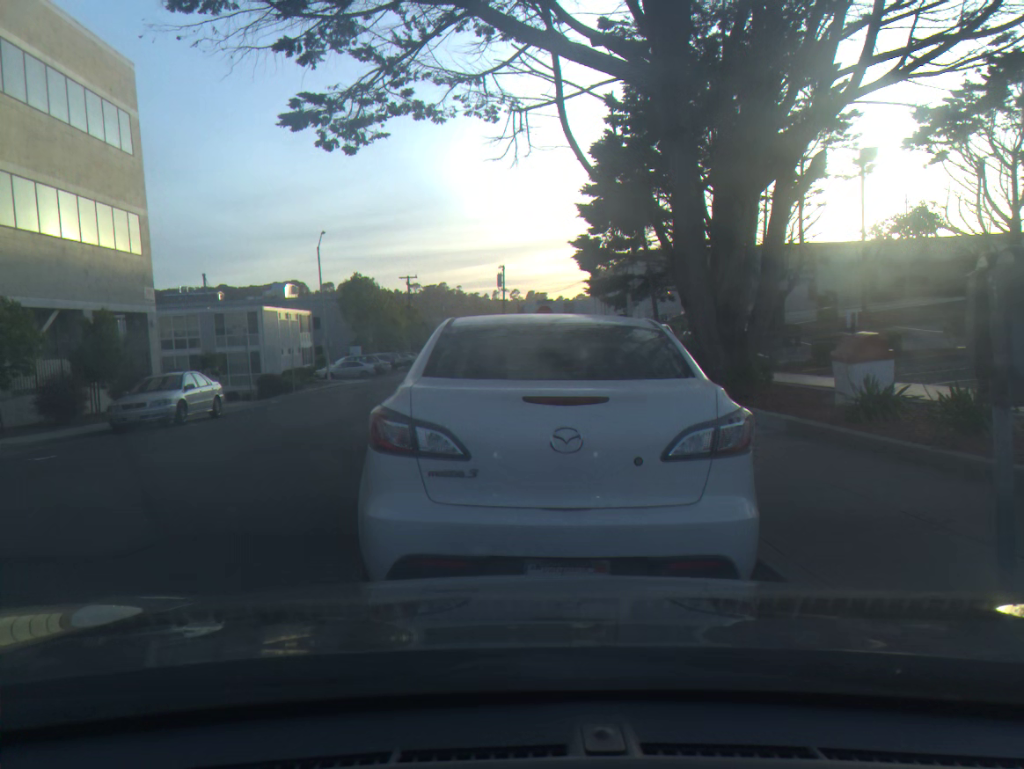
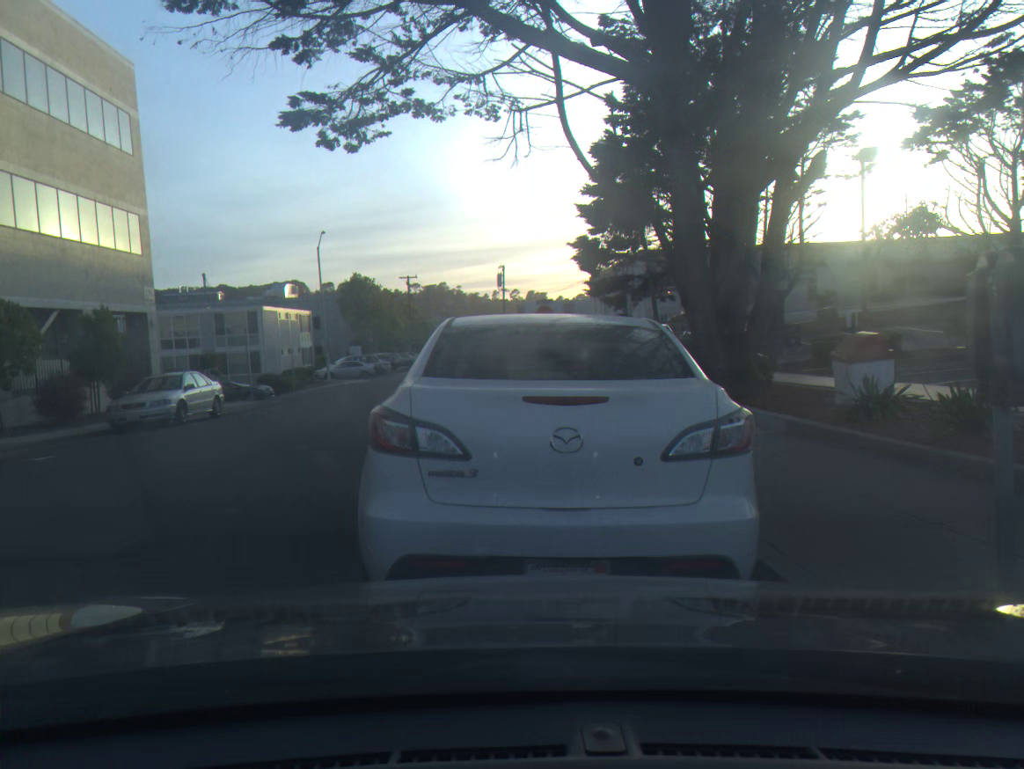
(0.0, 0.0) m; 0°
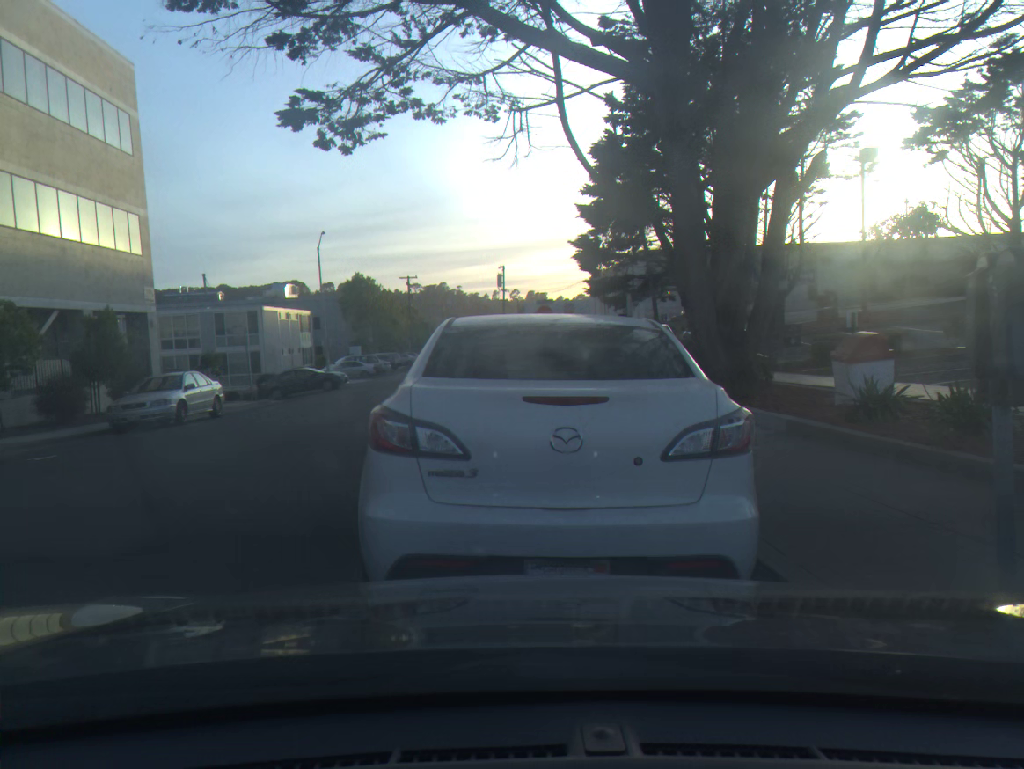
(0.0, 0.0) m; 0°
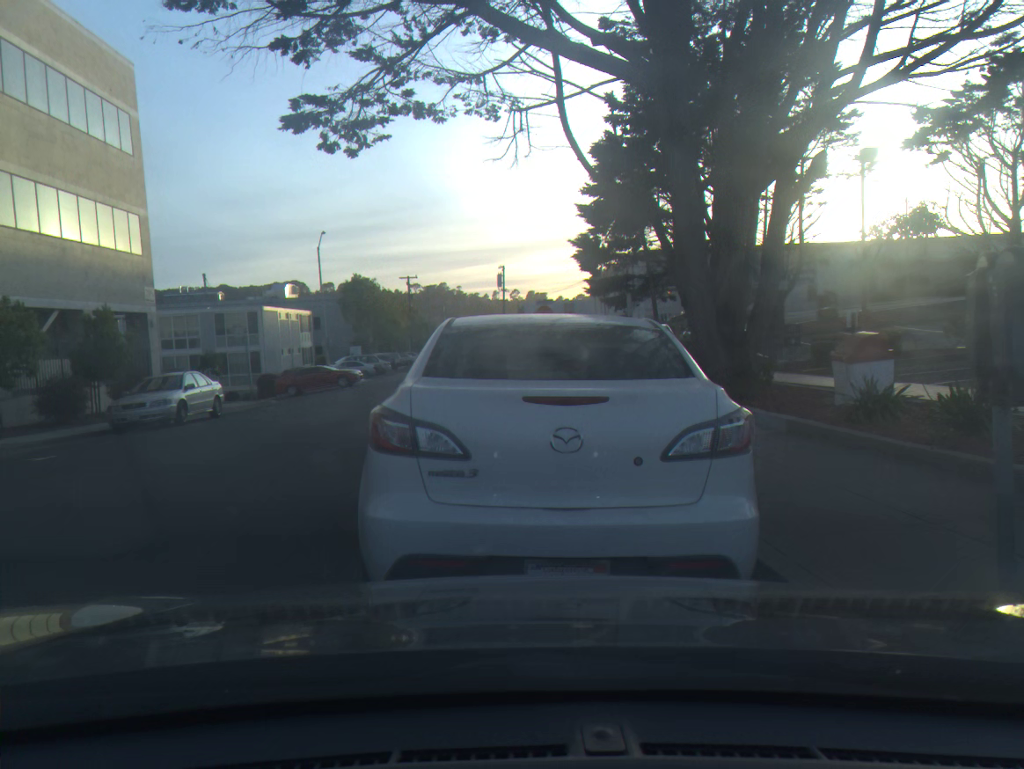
(0.0, 0.0) m; 0°
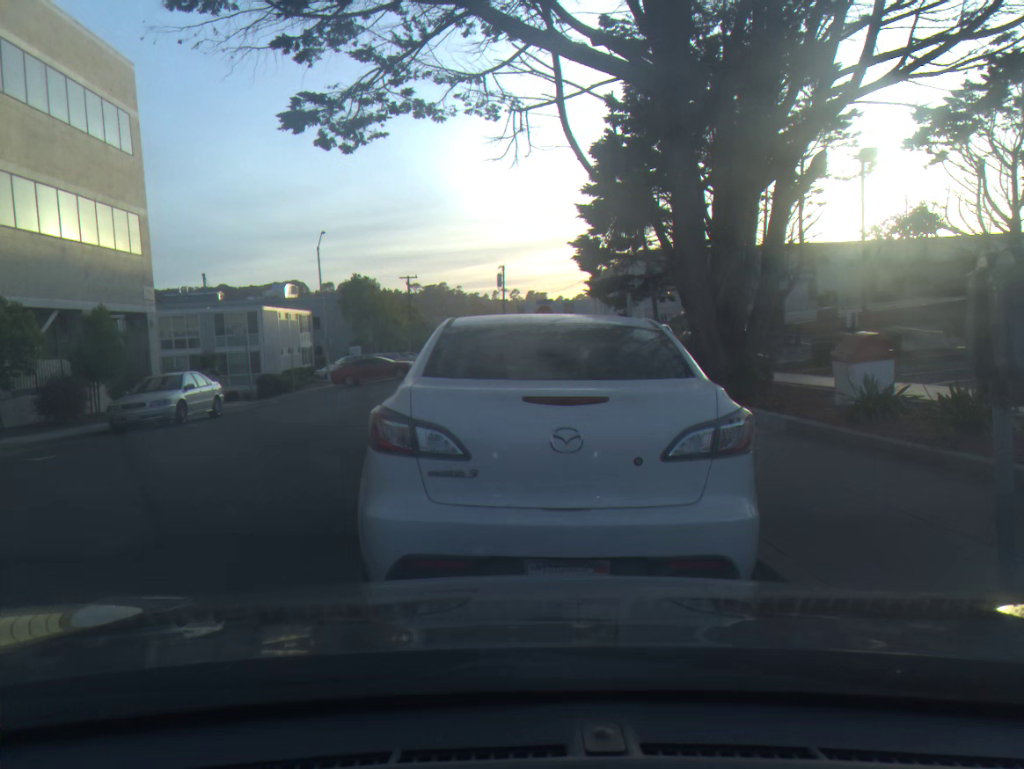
(0.0, 0.0) m; 0°
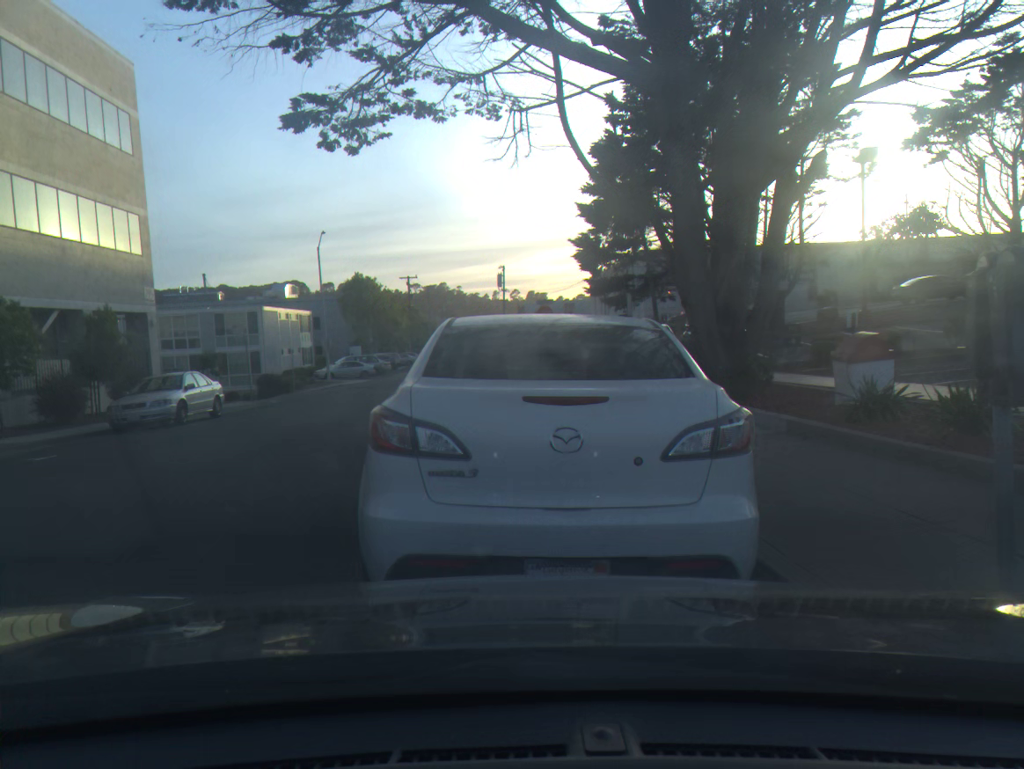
(0.0, 0.0) m; 0°
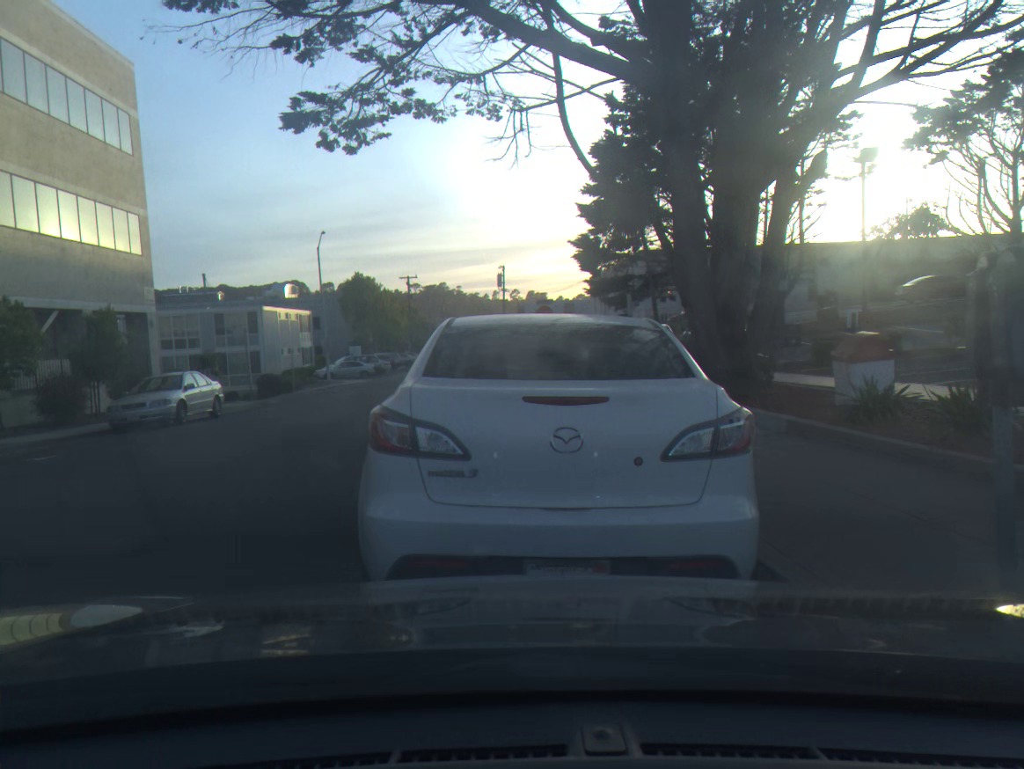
(0.0, 0.0) m; 0°
